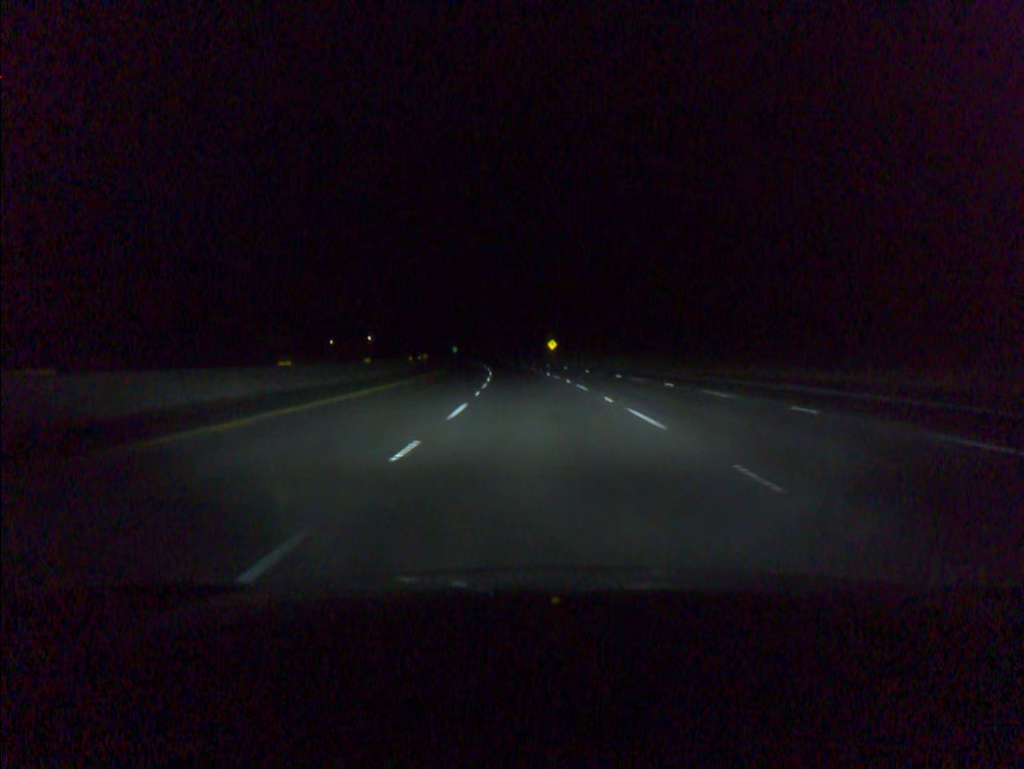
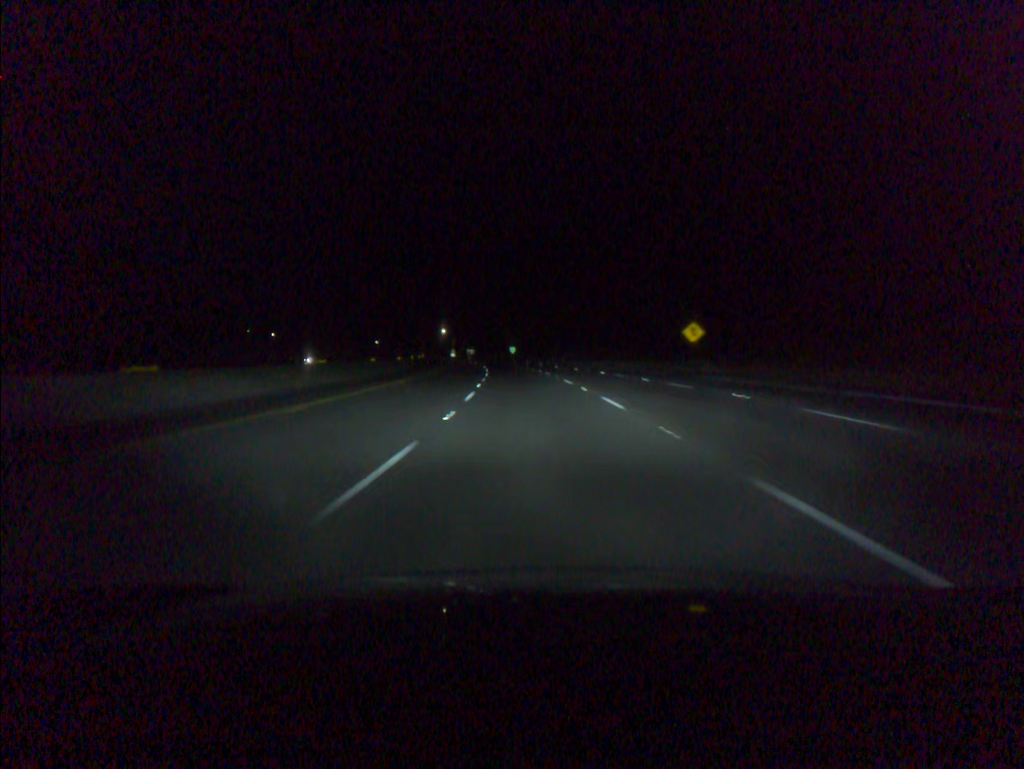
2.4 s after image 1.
(-3.9, +81.7) m; -5°
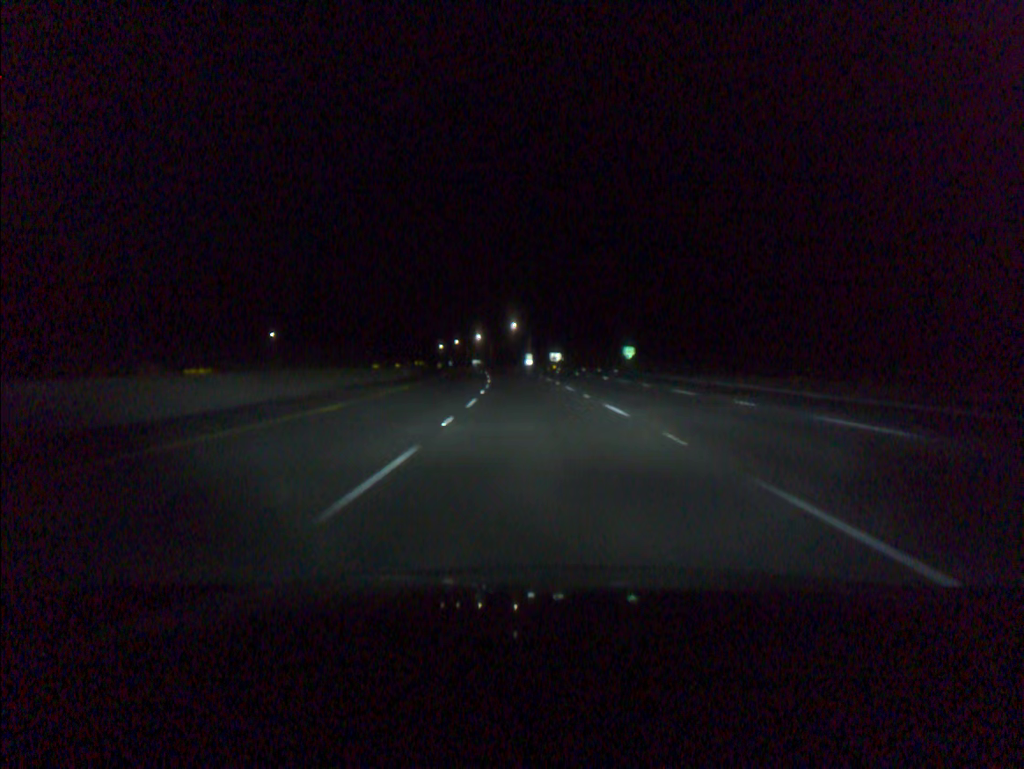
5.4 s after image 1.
(-6.5, +101.8) m; -7°
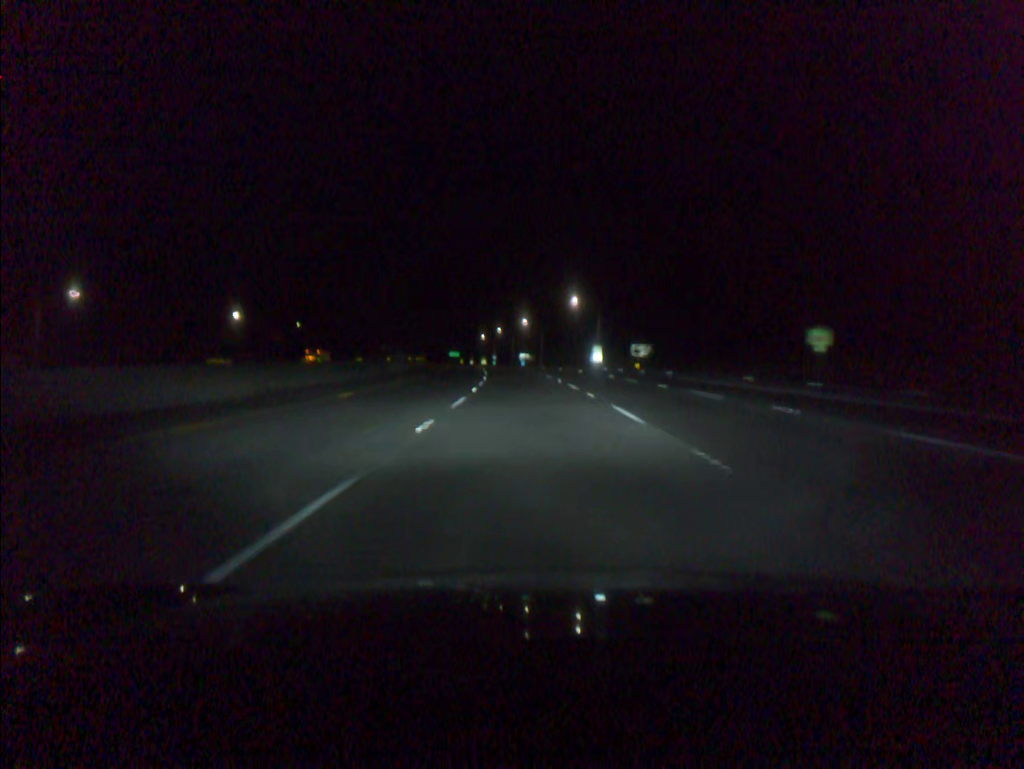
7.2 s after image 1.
(-2.2, +61.3) m; -4°
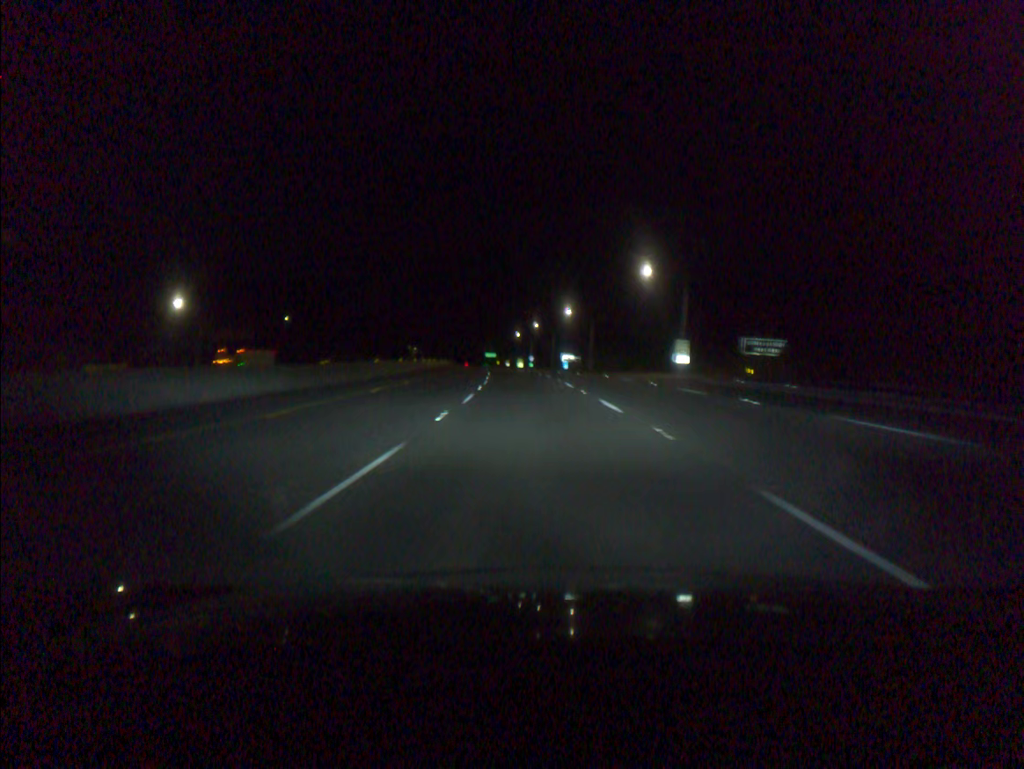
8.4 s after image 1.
(-1.1, +41.0) m; -3°
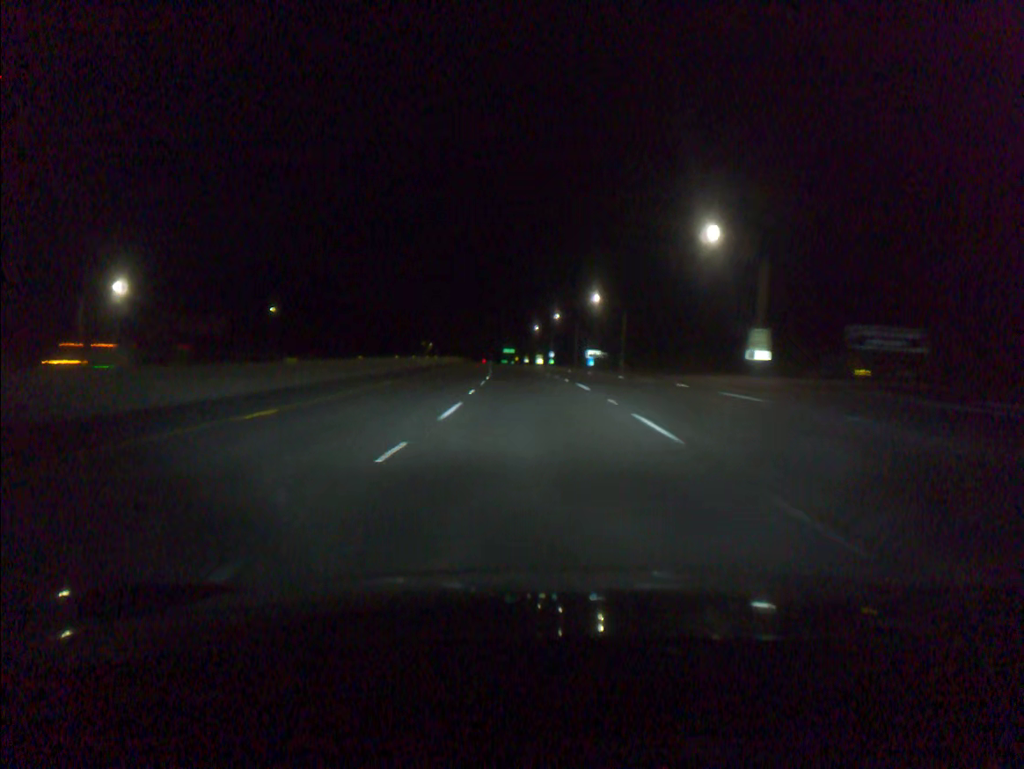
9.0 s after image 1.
(-0.3, +20.5) m; -1°
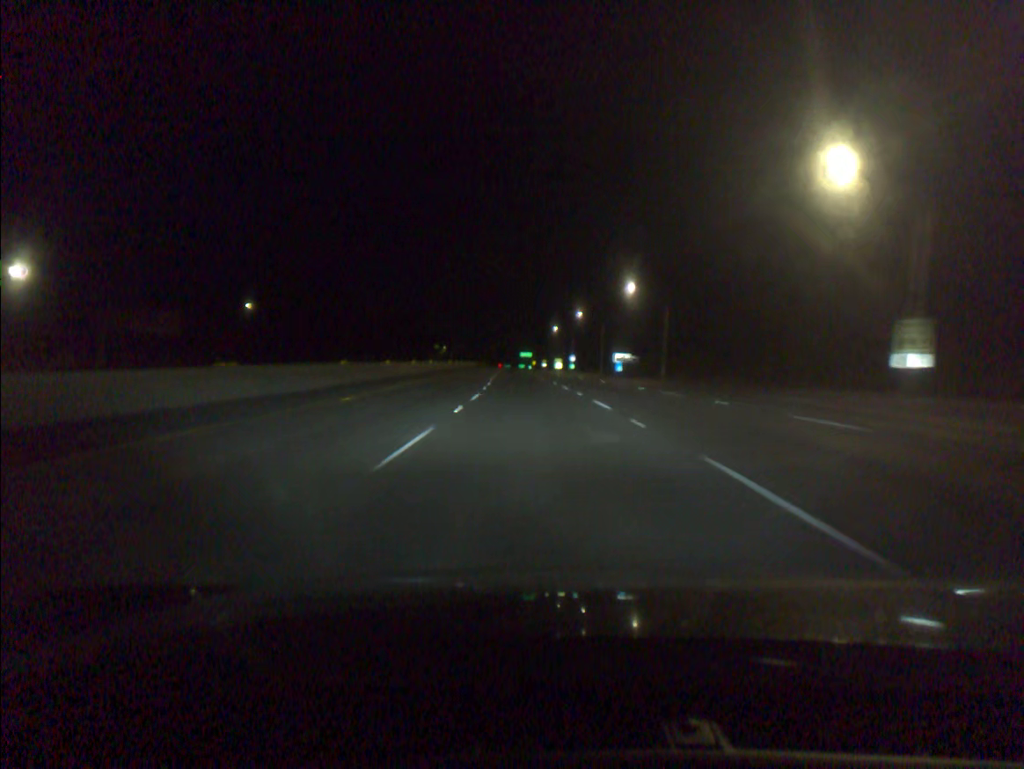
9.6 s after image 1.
(-0.3, +20.5) m; -1°
